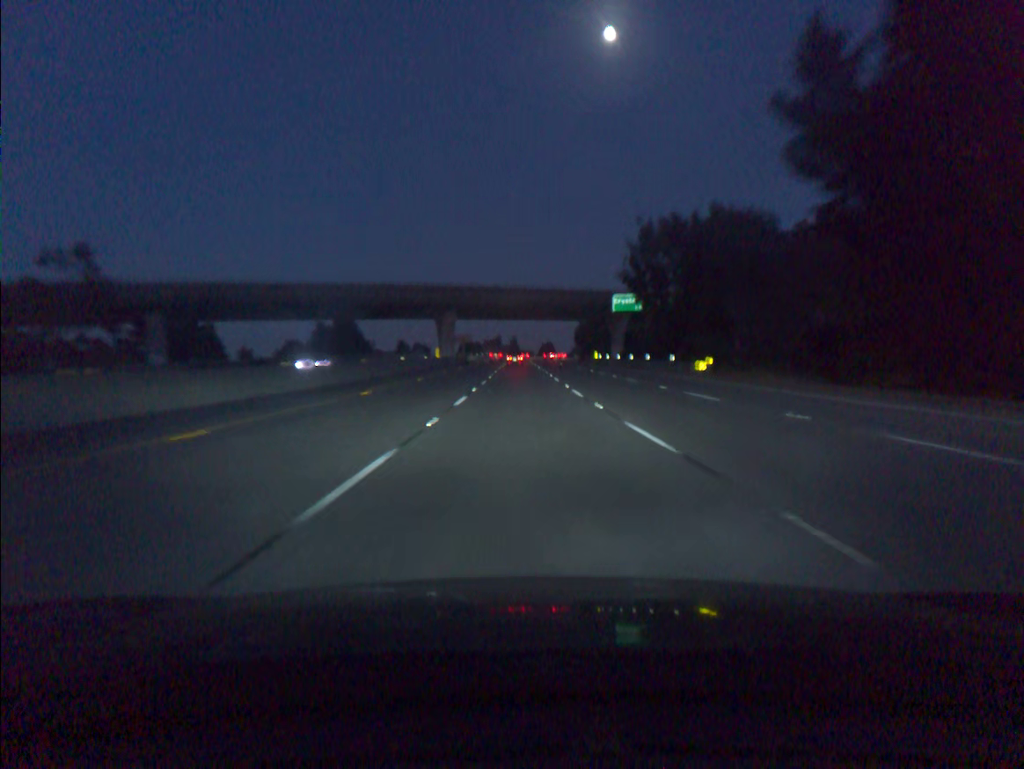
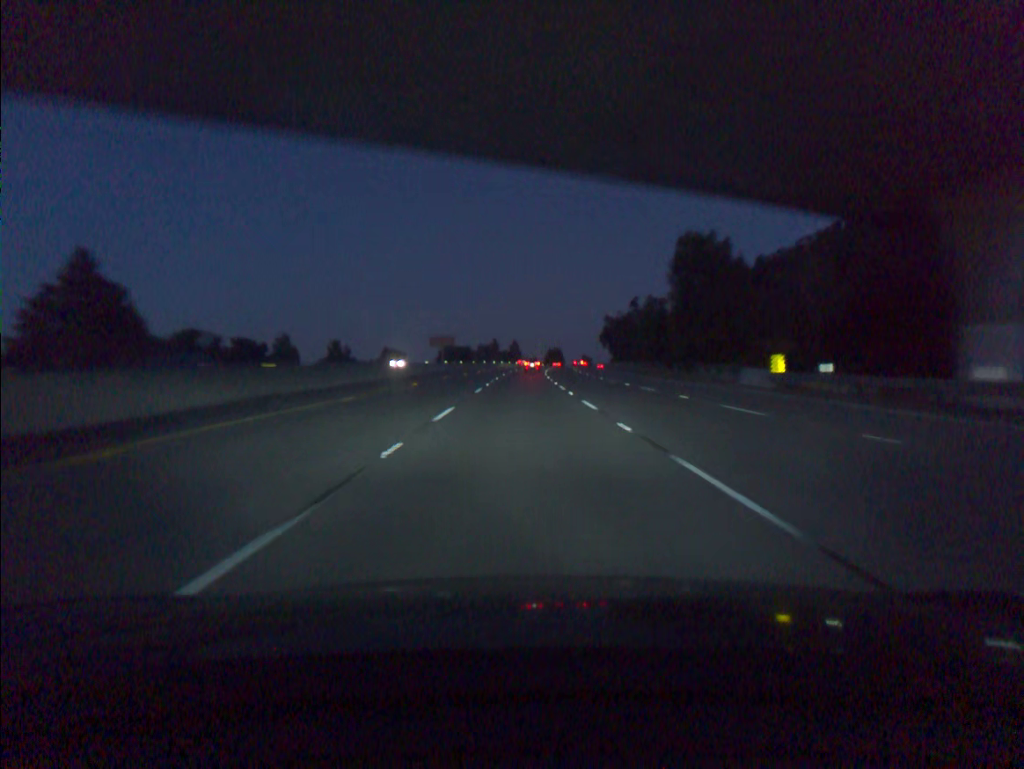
(0.0, +90.3) m; 0°
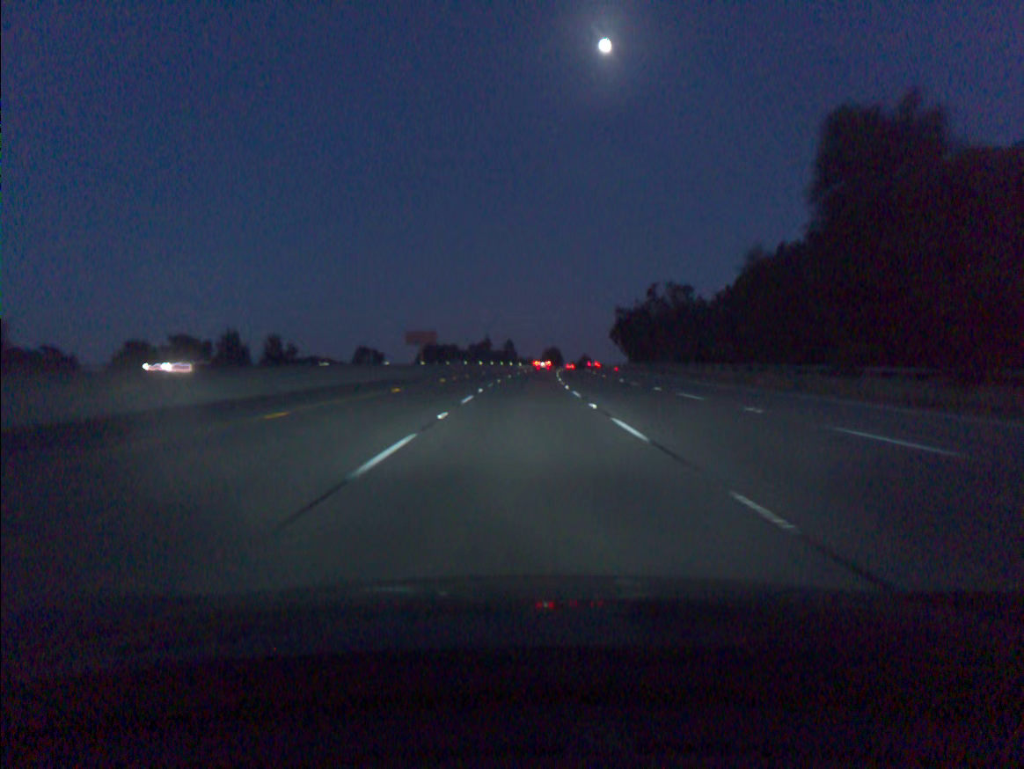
(+0.1, +36.1) m; 0°
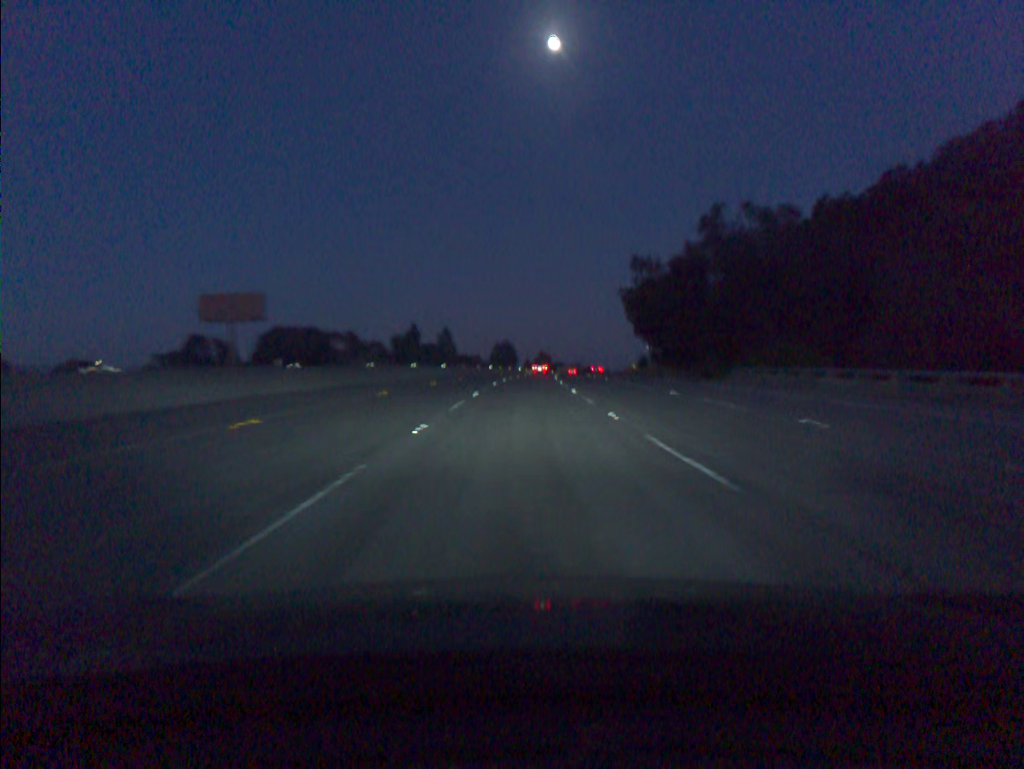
(+2.6, +90.8) m; +4°
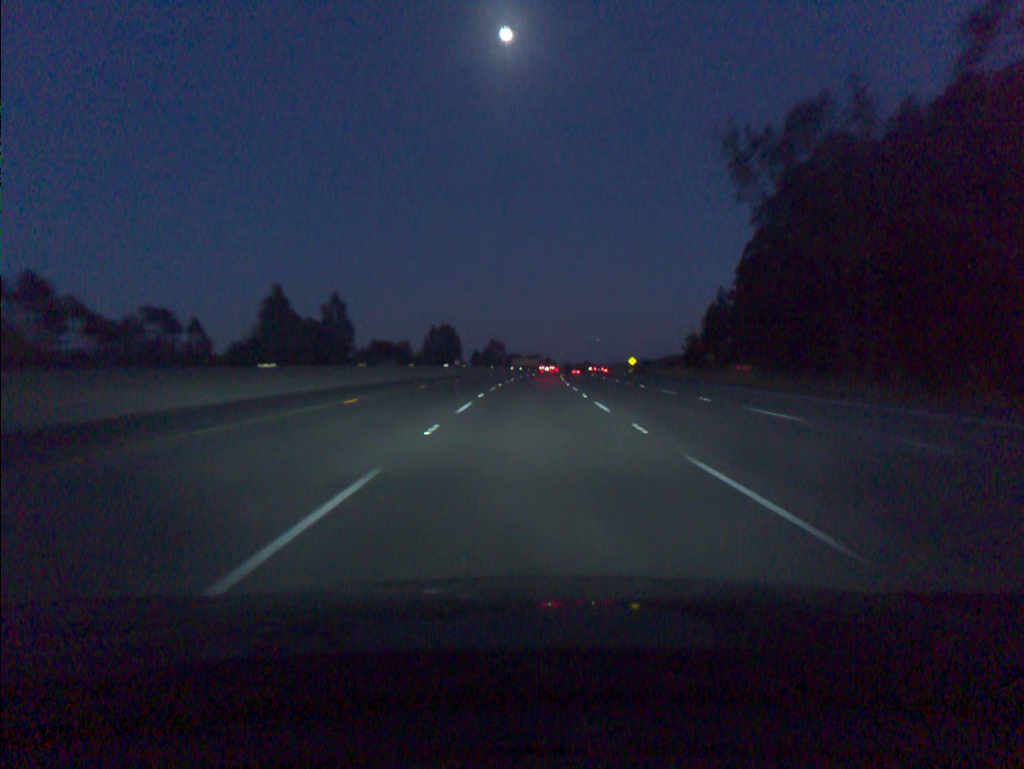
(+2.5, +91.6) m; +4°
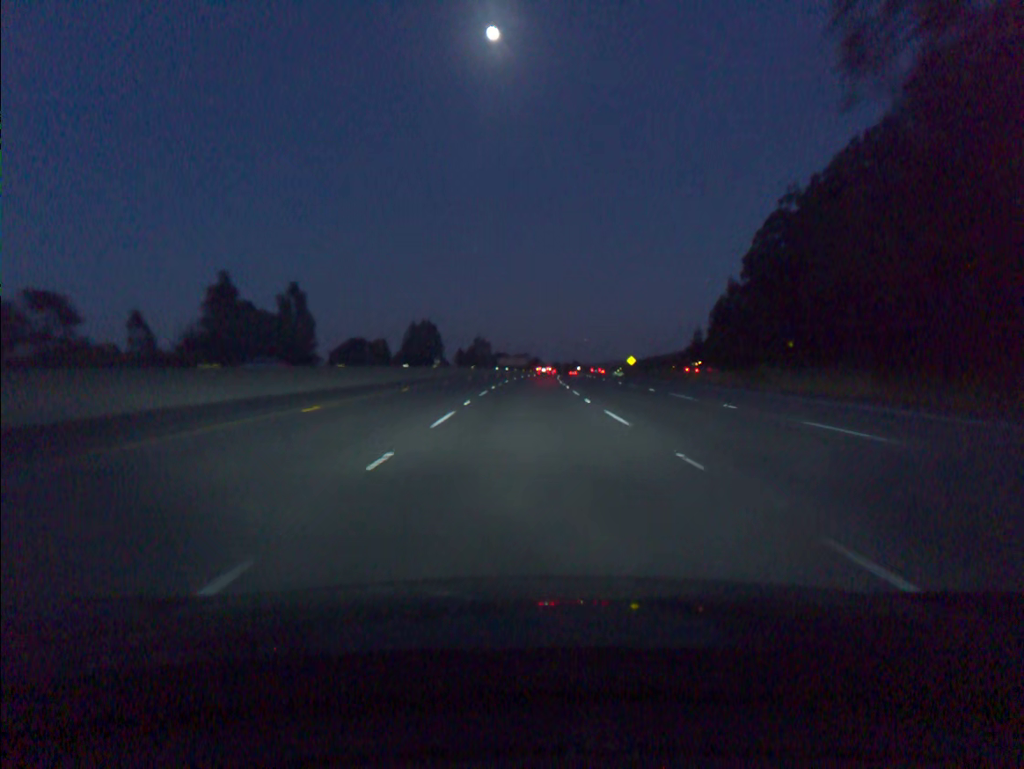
(+0.1, +18.4) m; +1°
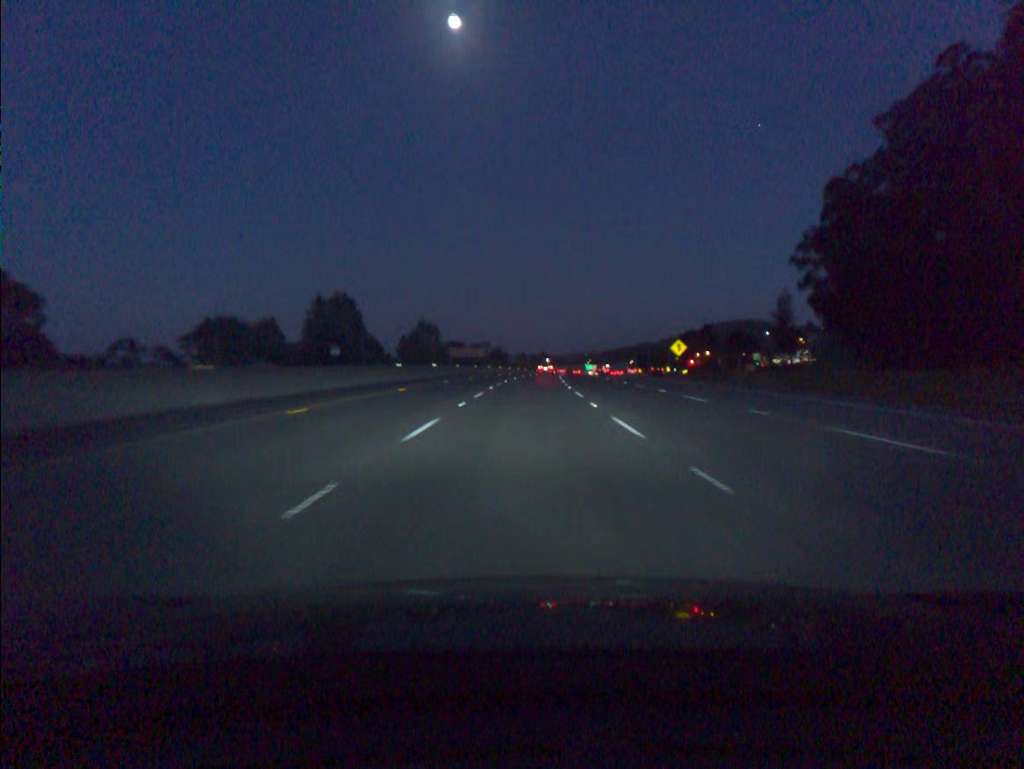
(+1.9, +73.8) m; +3°
